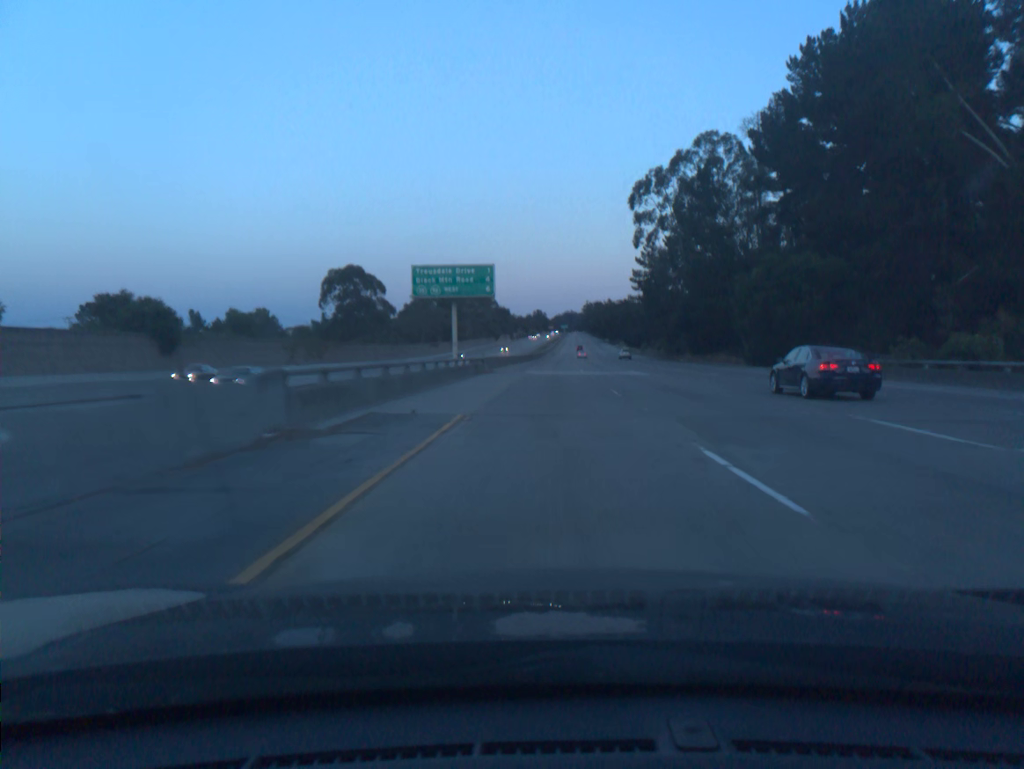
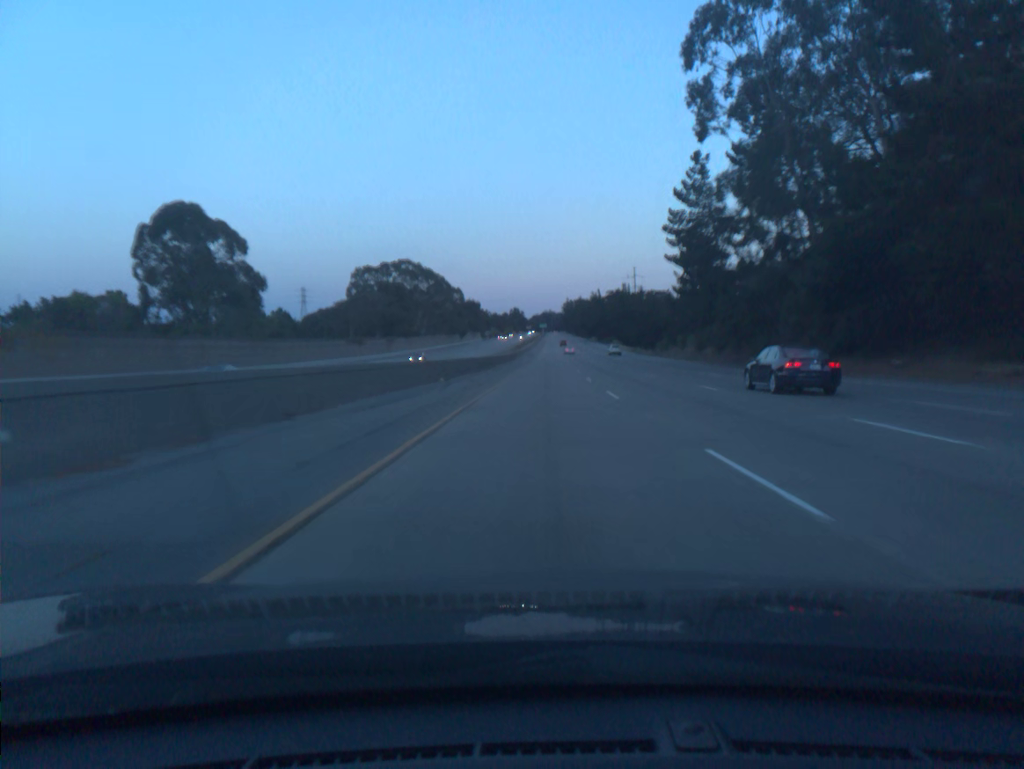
(+0.9, +58.8) m; +2°
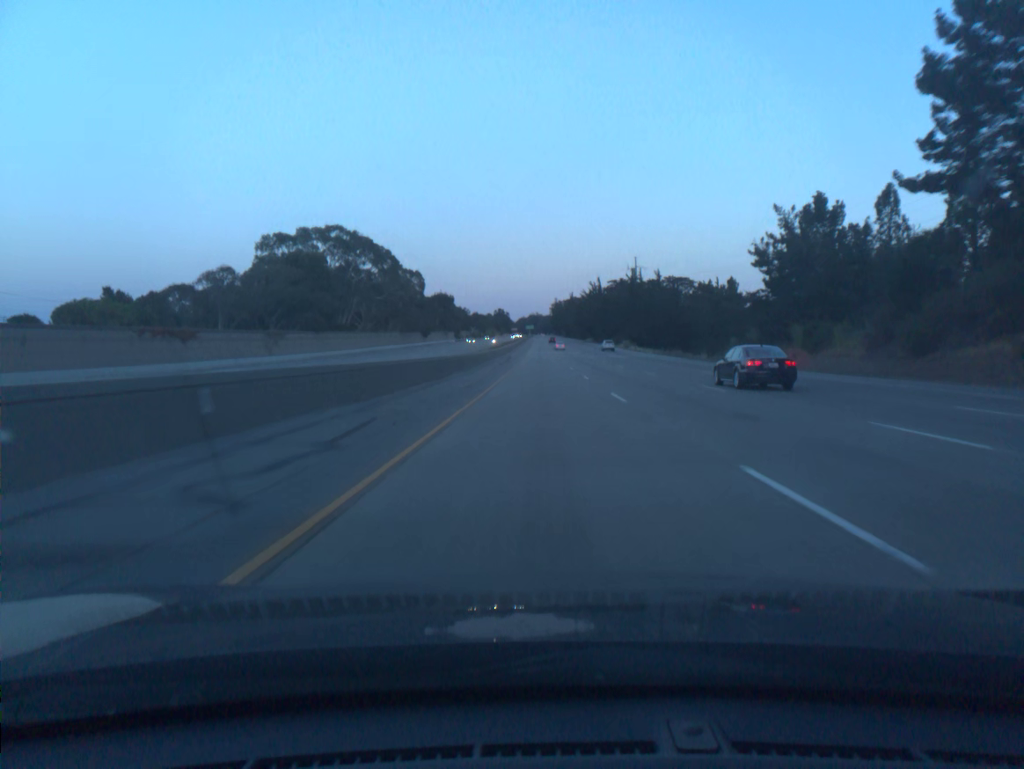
(+0.5, +58.9) m; +1°
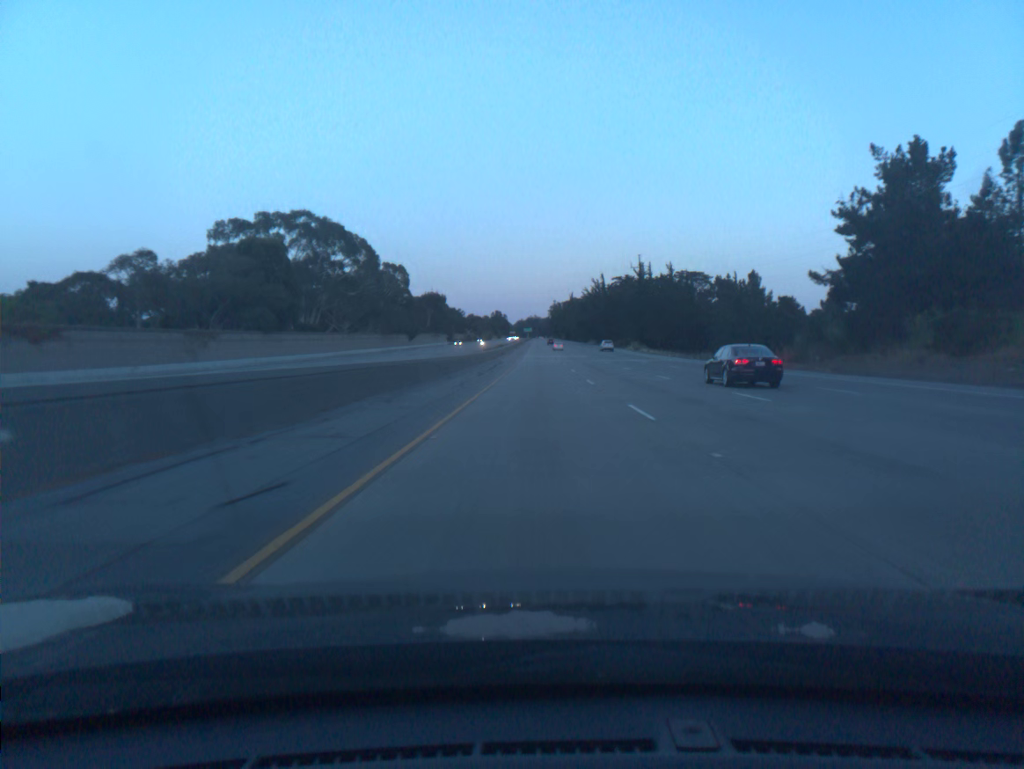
(0.0, +19.6) m; 0°
